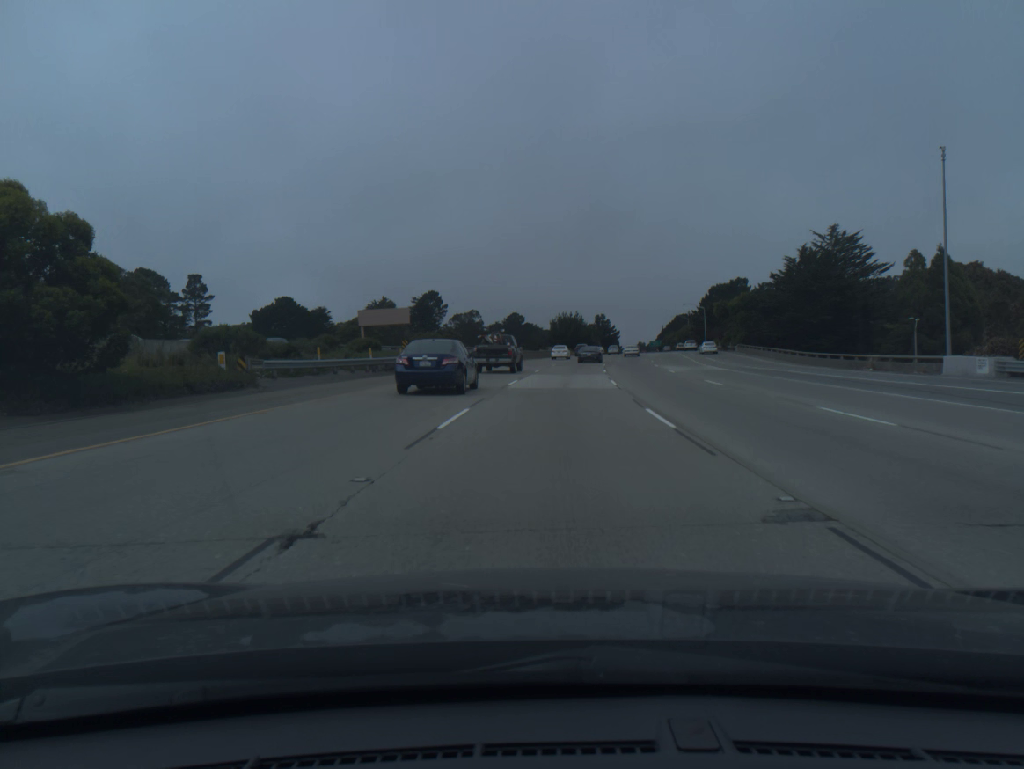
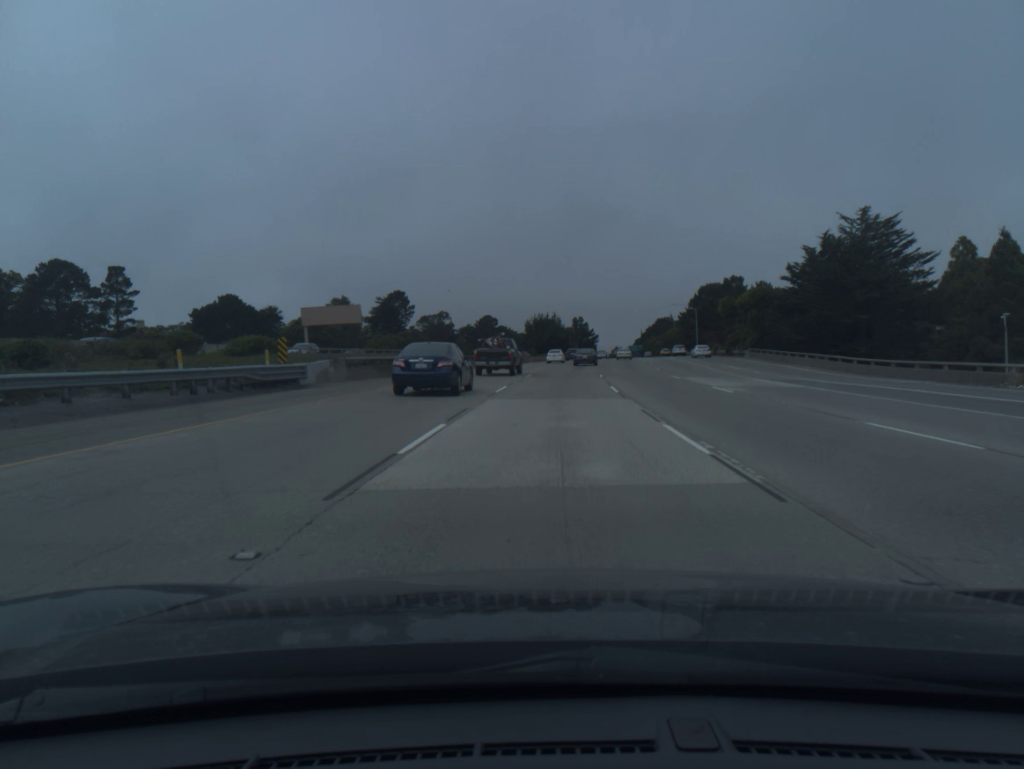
(+0.3, +17.4) m; +2°
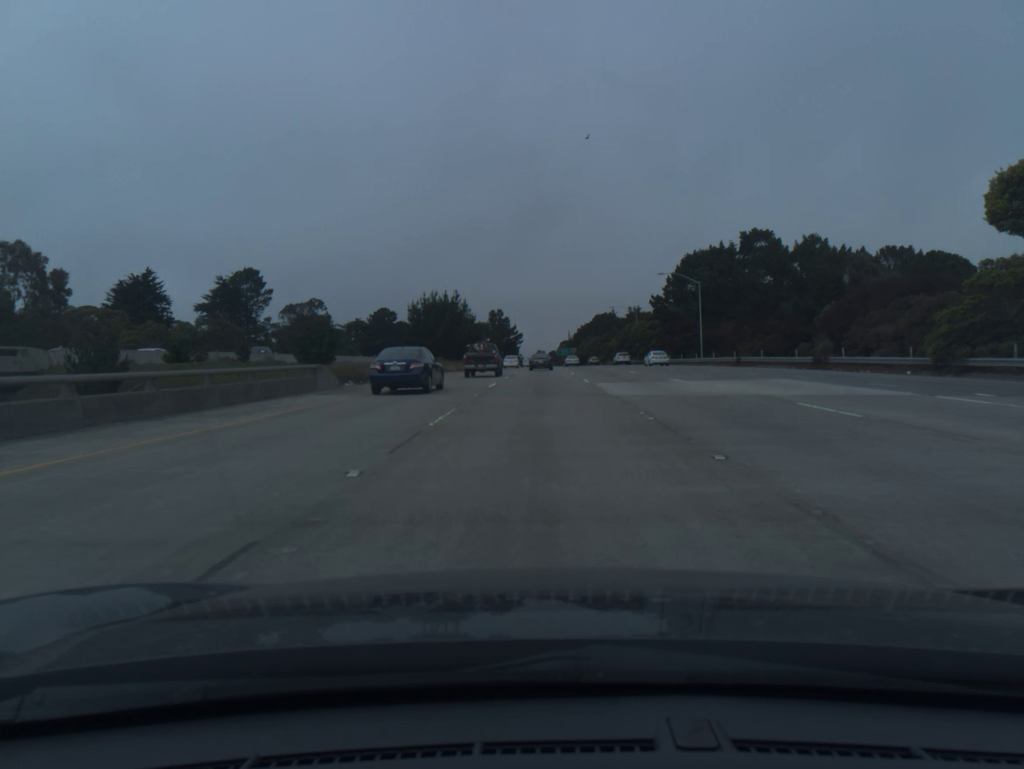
(+3.9, +68.8) m; +6°
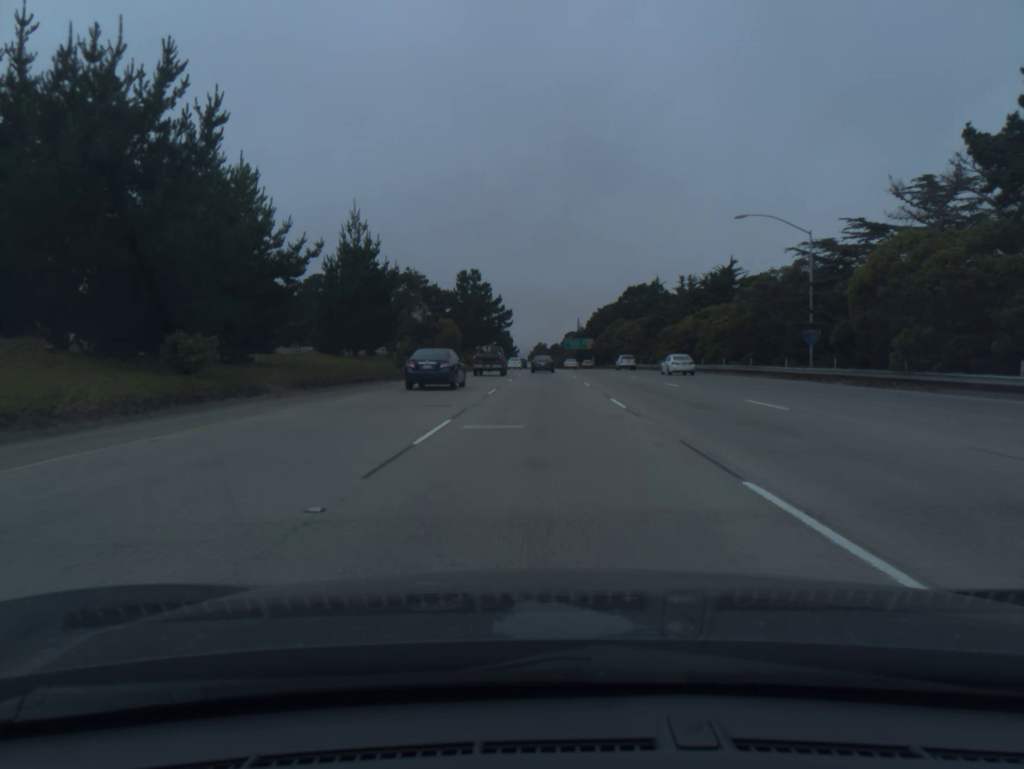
(+0.2, +86.5) m; 0°
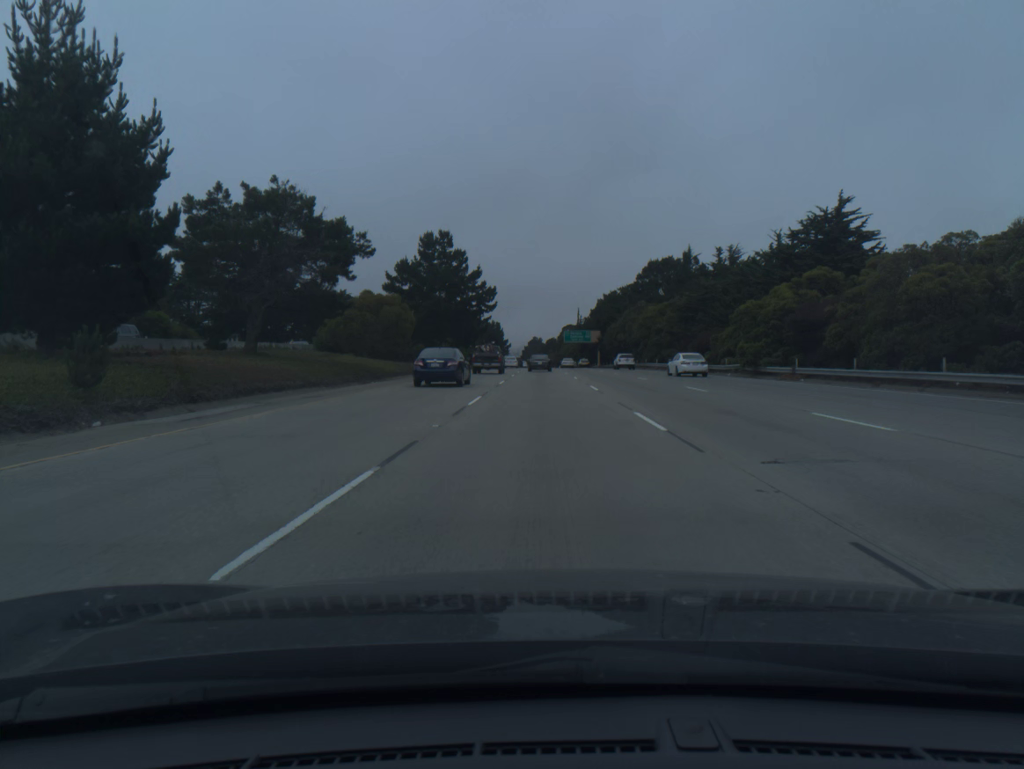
(+0.1, +35.0) m; 0°
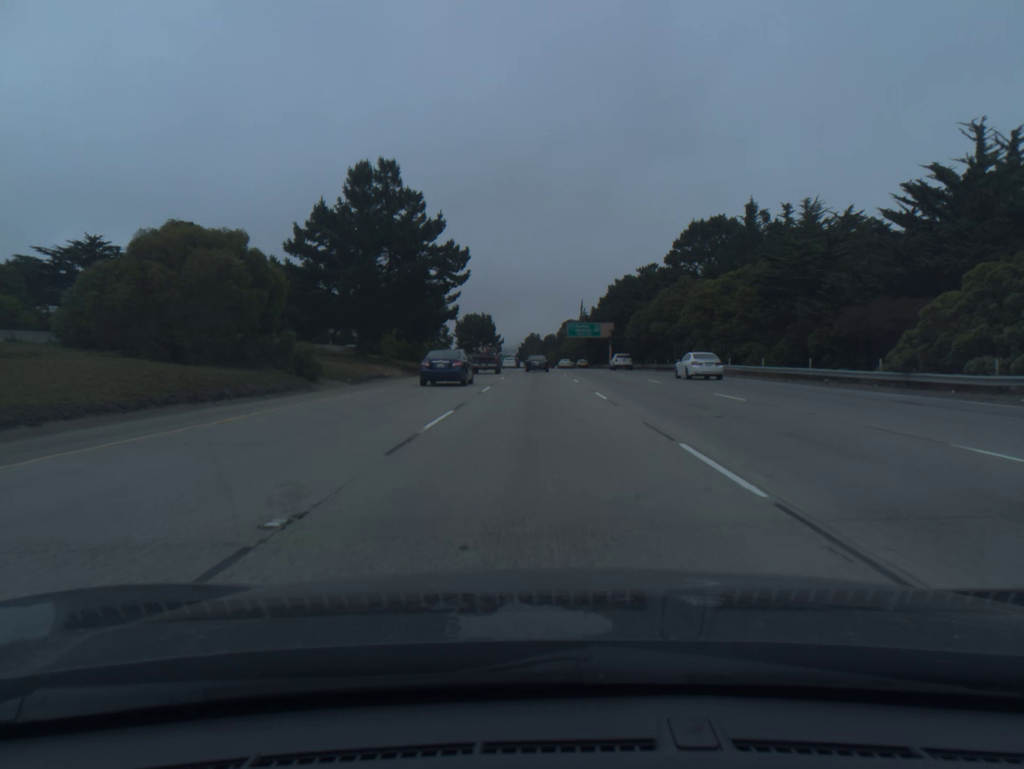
(+0.1, +35.2) m; 0°
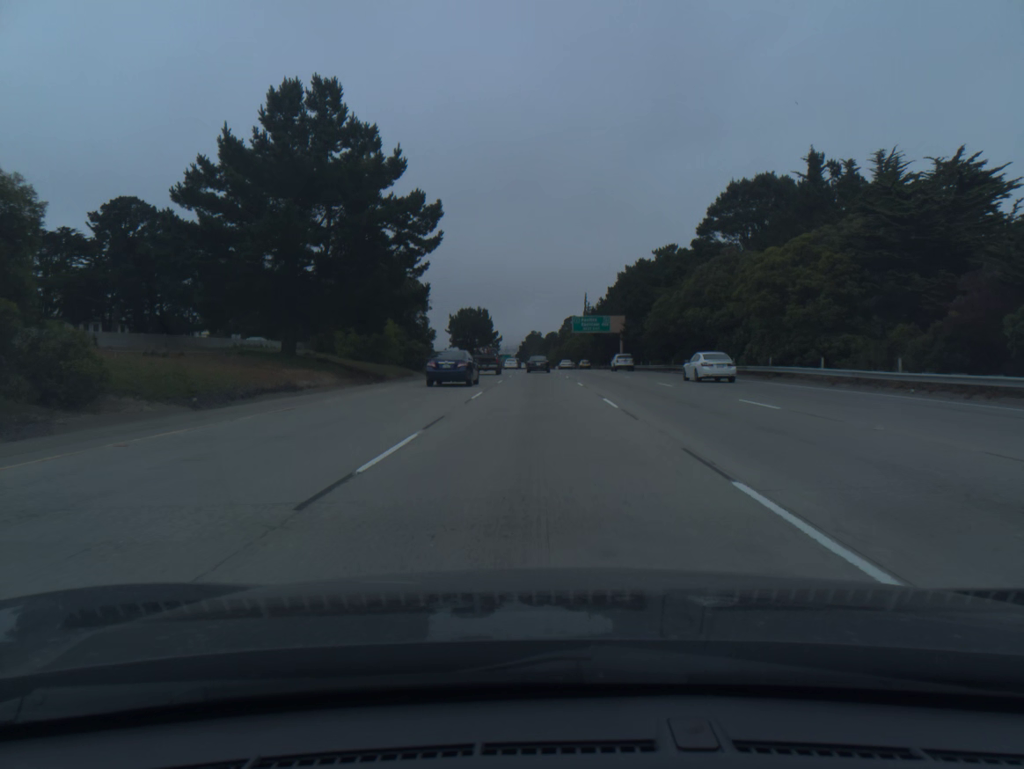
(0.0, +17.6) m; 0°
